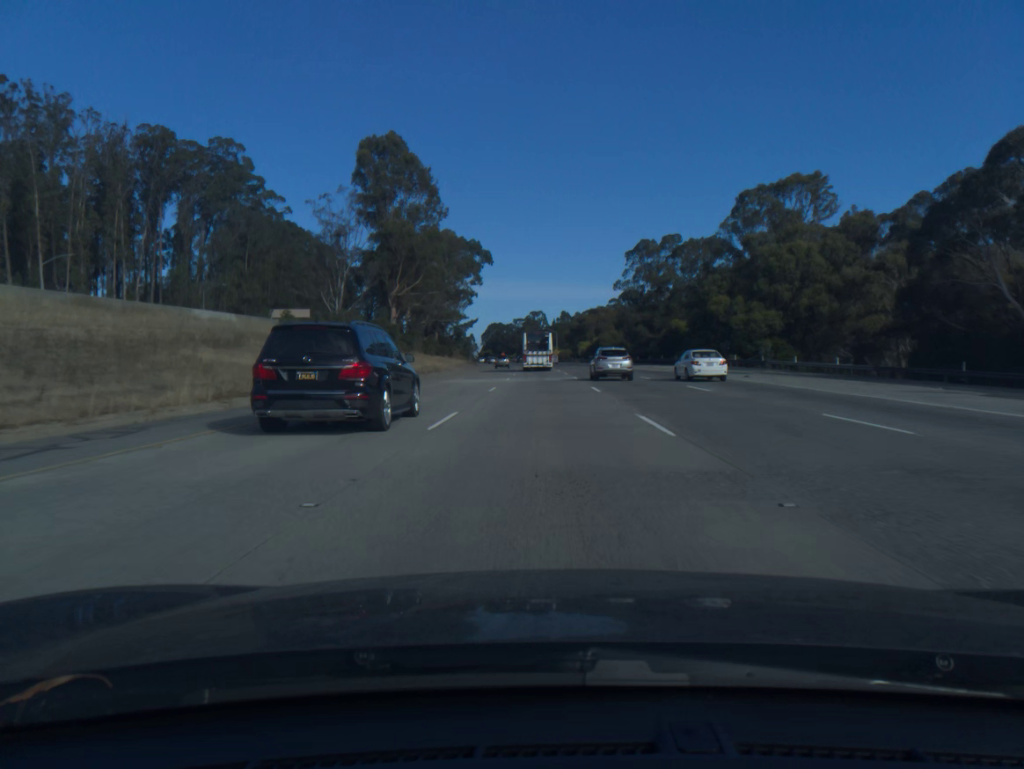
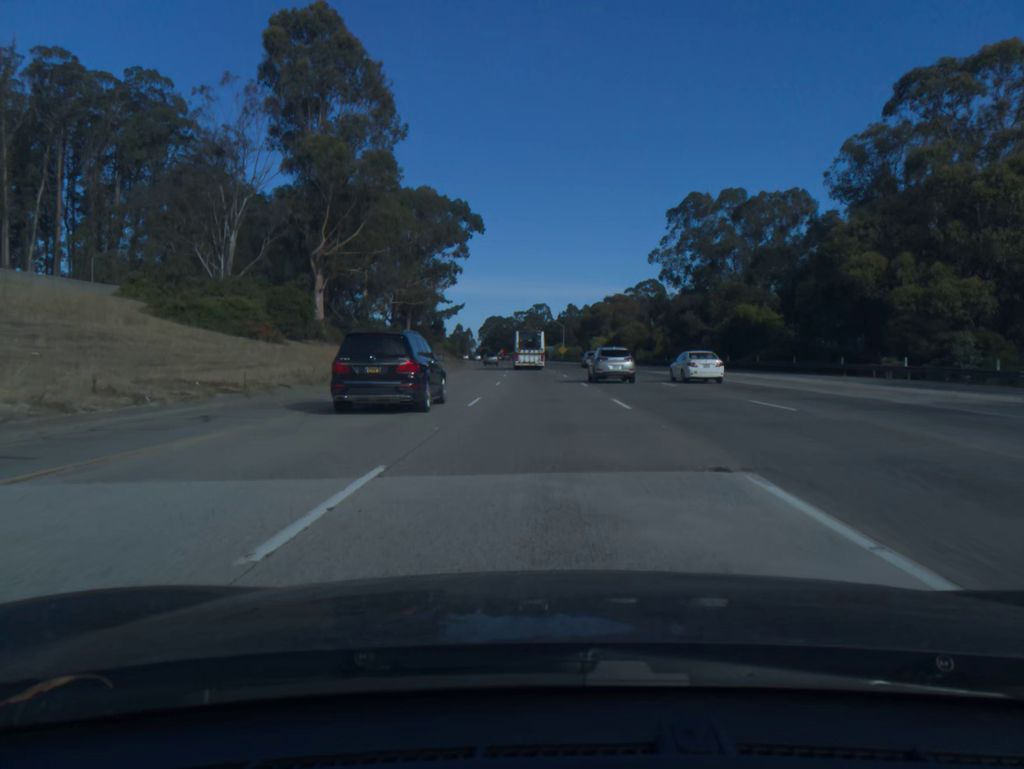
(0.0, +37.6) m; 0°
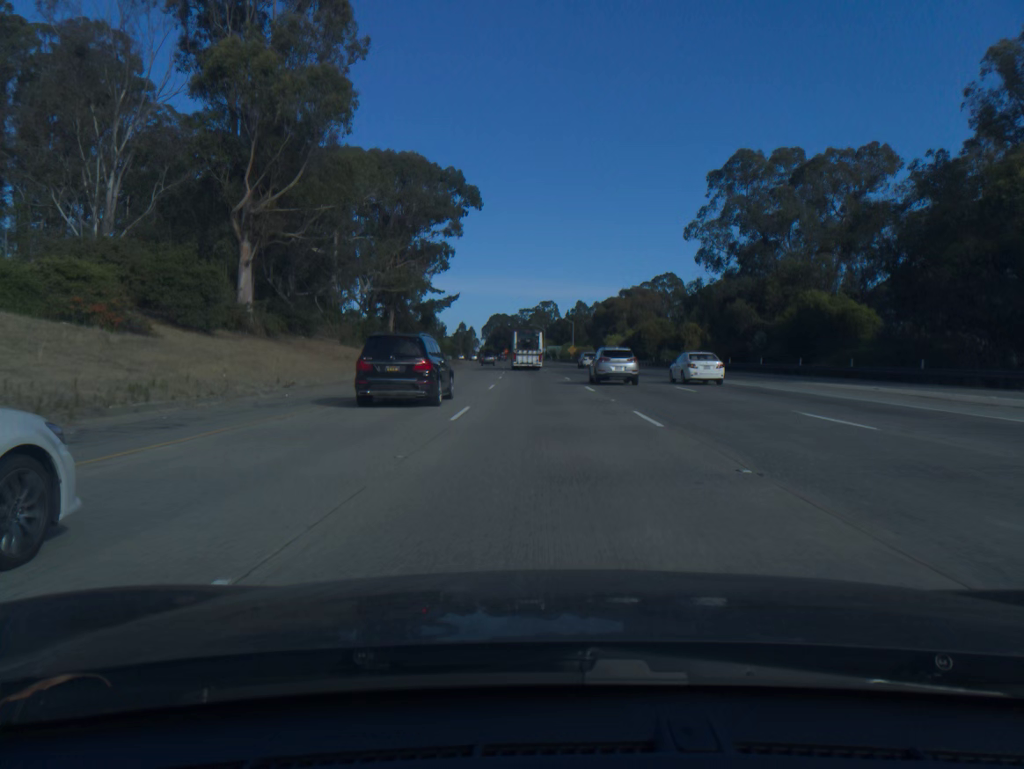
(-0.1, +18.8) m; 0°
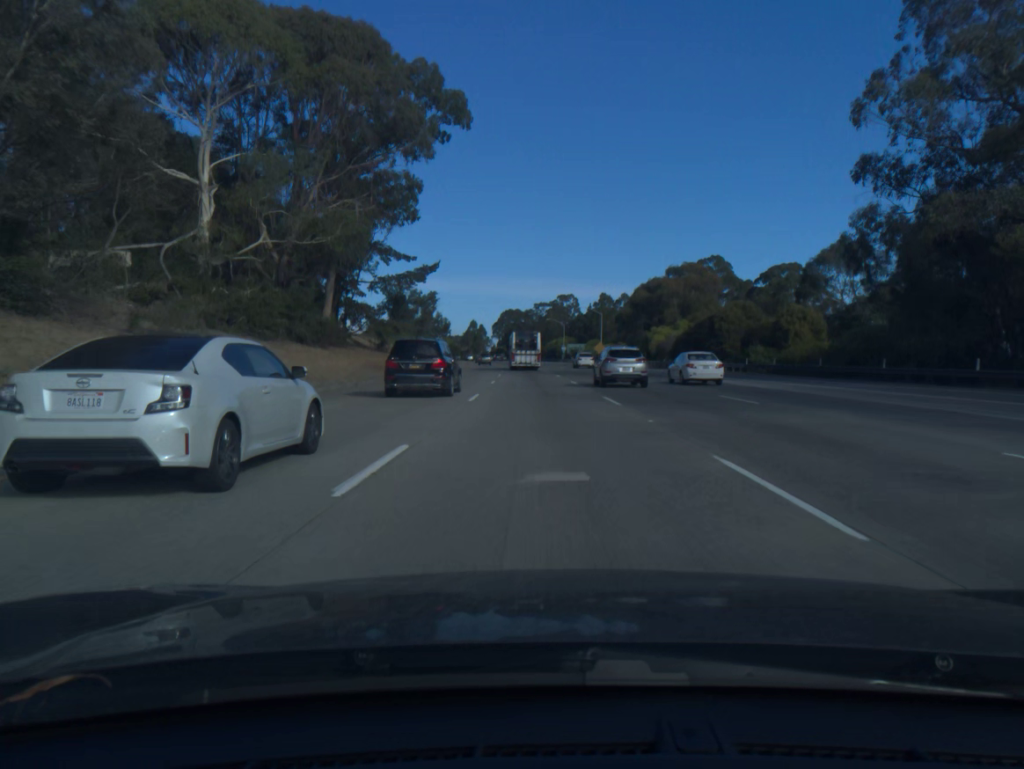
(-0.3, +37.7) m; -1°
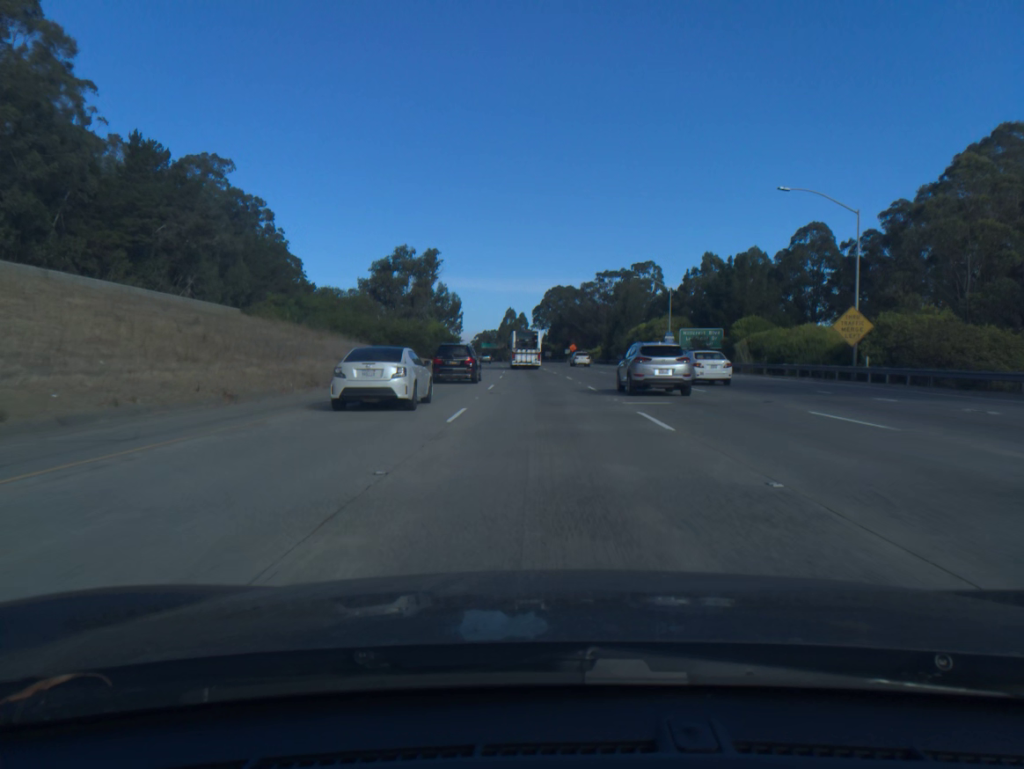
(-3.2, +94.6) m; -4°
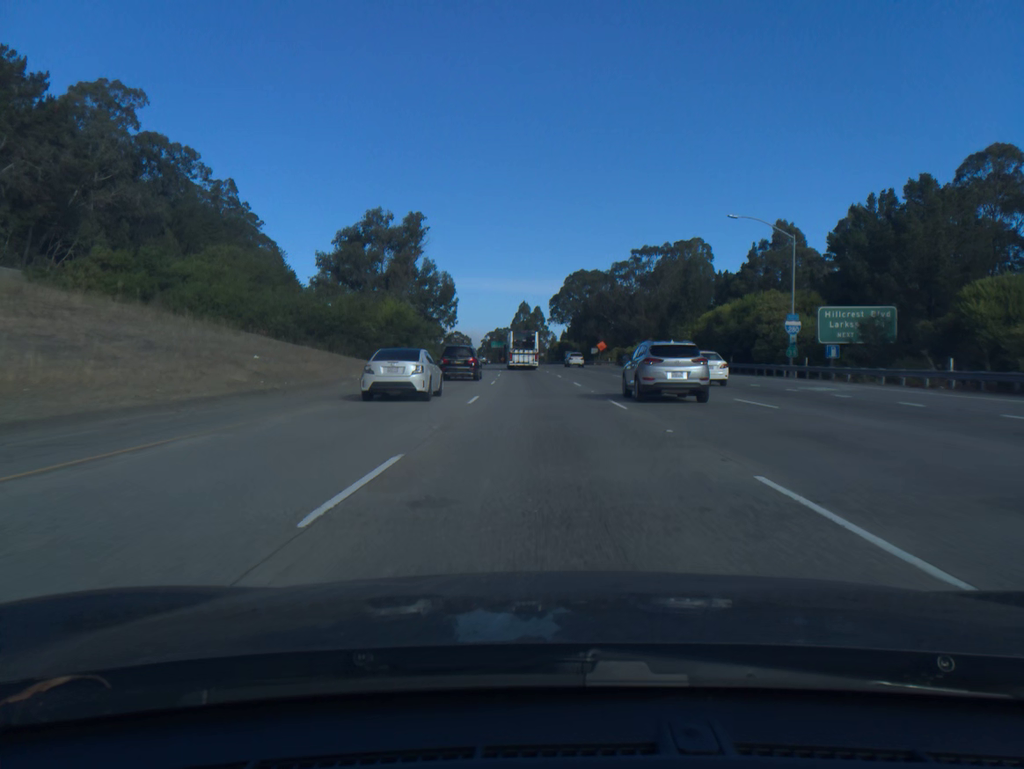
(-0.4, +38.0) m; -1°
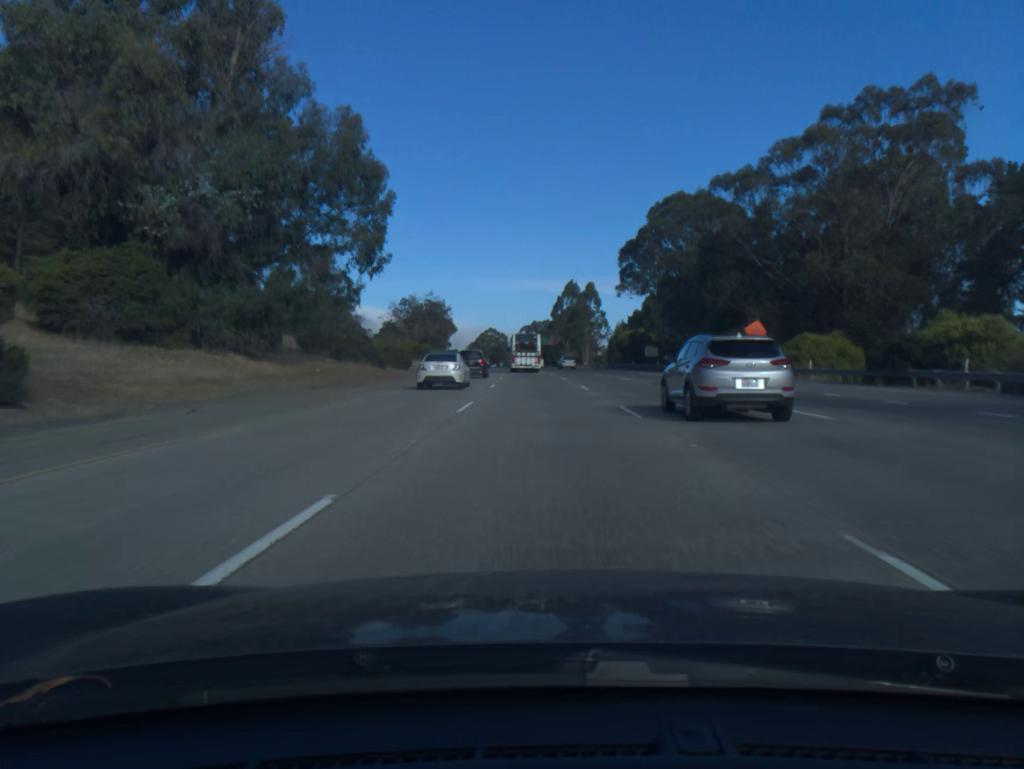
(-2.1, +76.1) m; -3°
